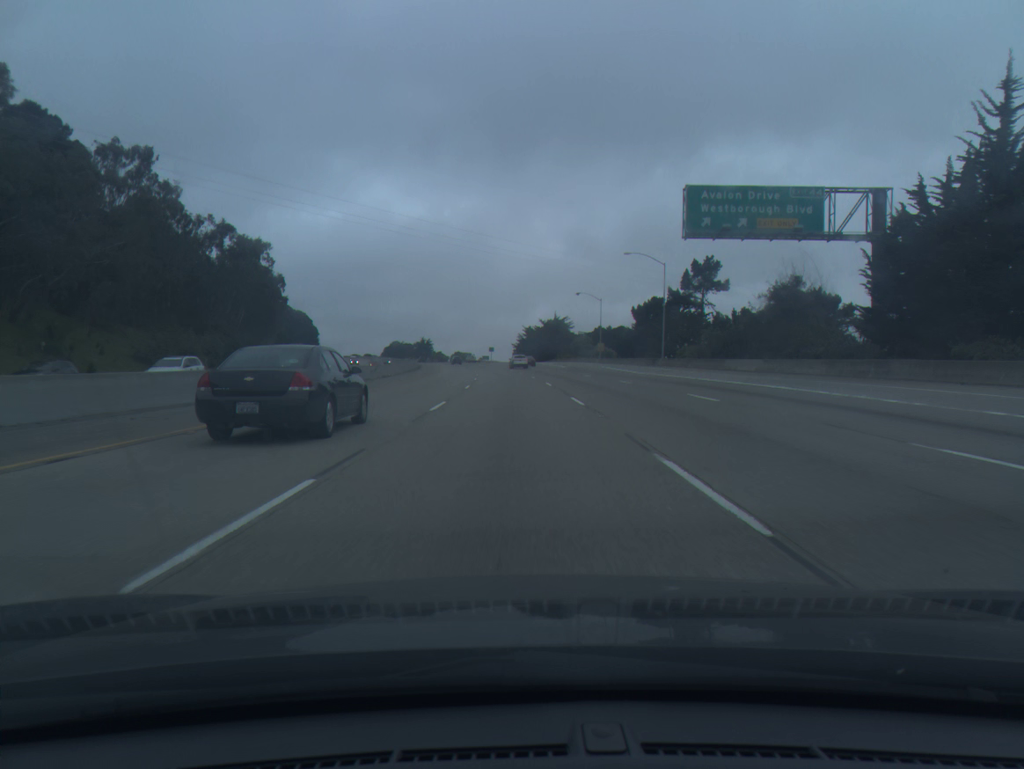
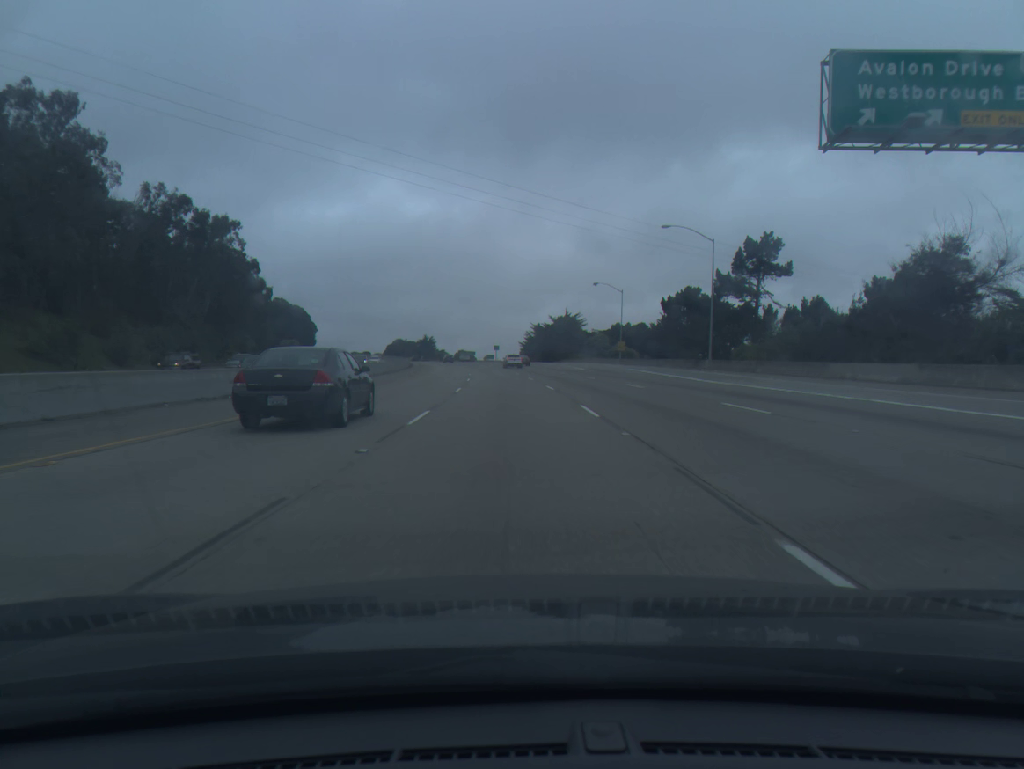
(-0.1, +18.5) m; 0°
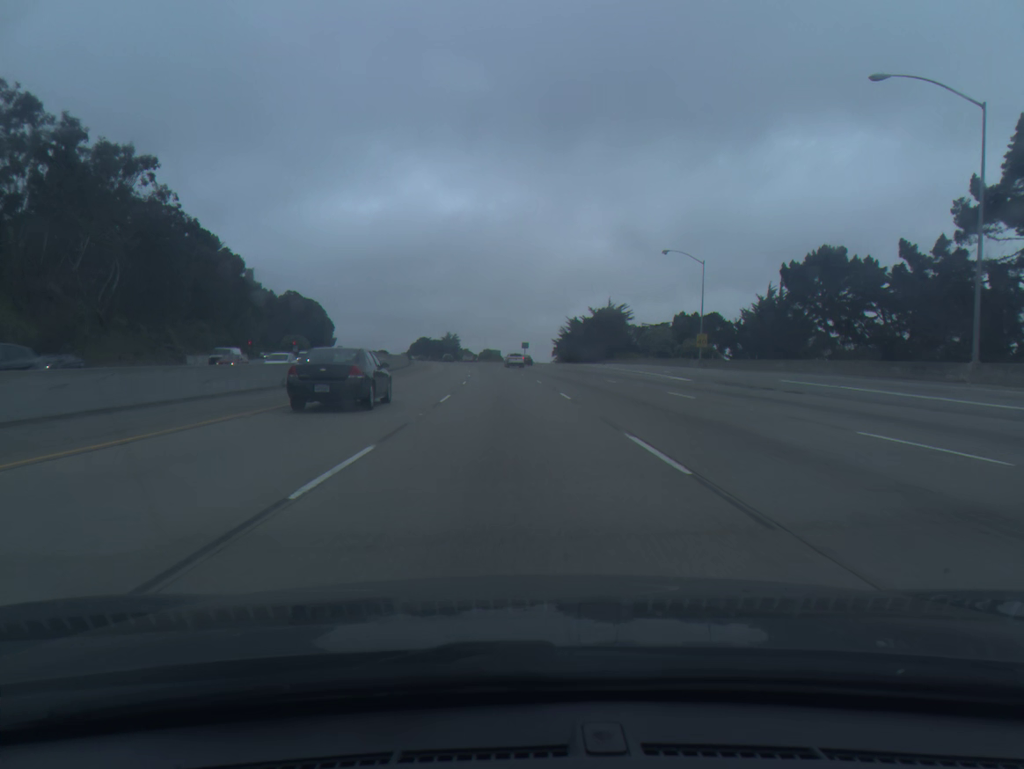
(-0.6, +37.0) m; -2°
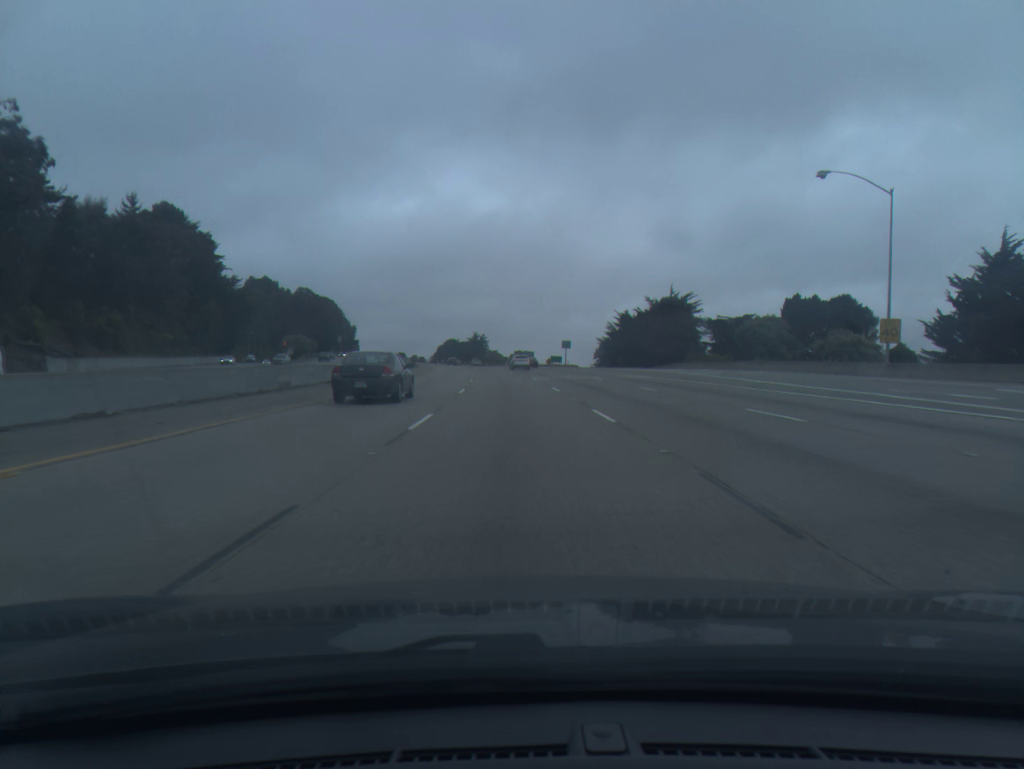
(-0.8, +37.1) m; -2°
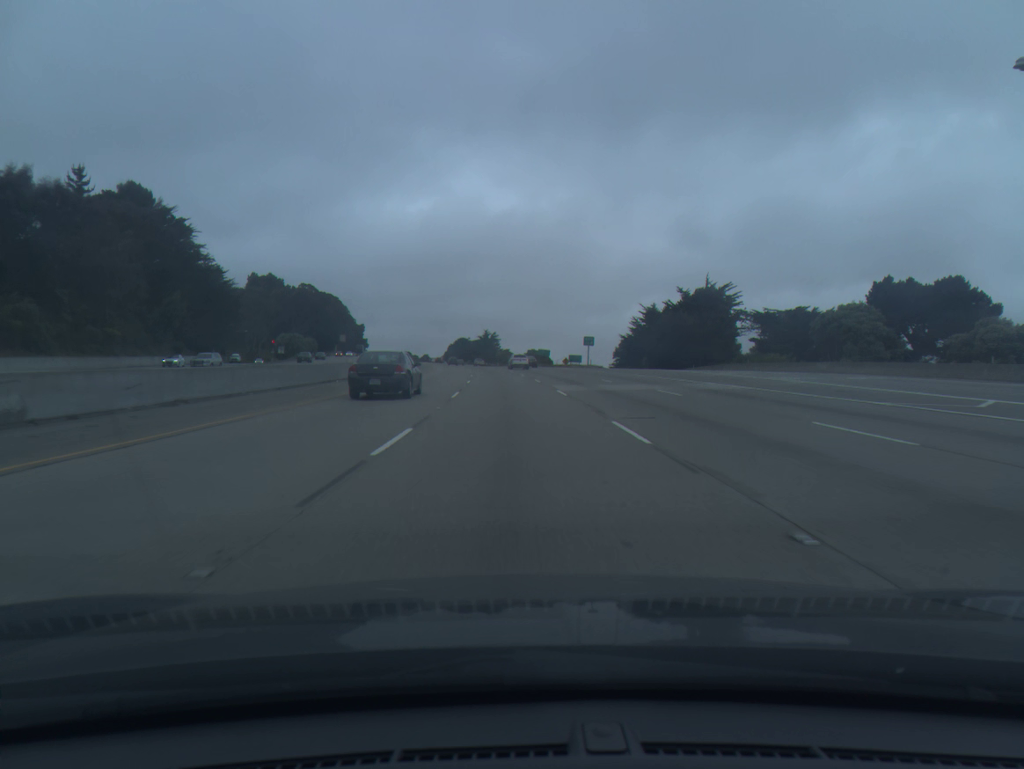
(-0.2, +18.6) m; -1°
